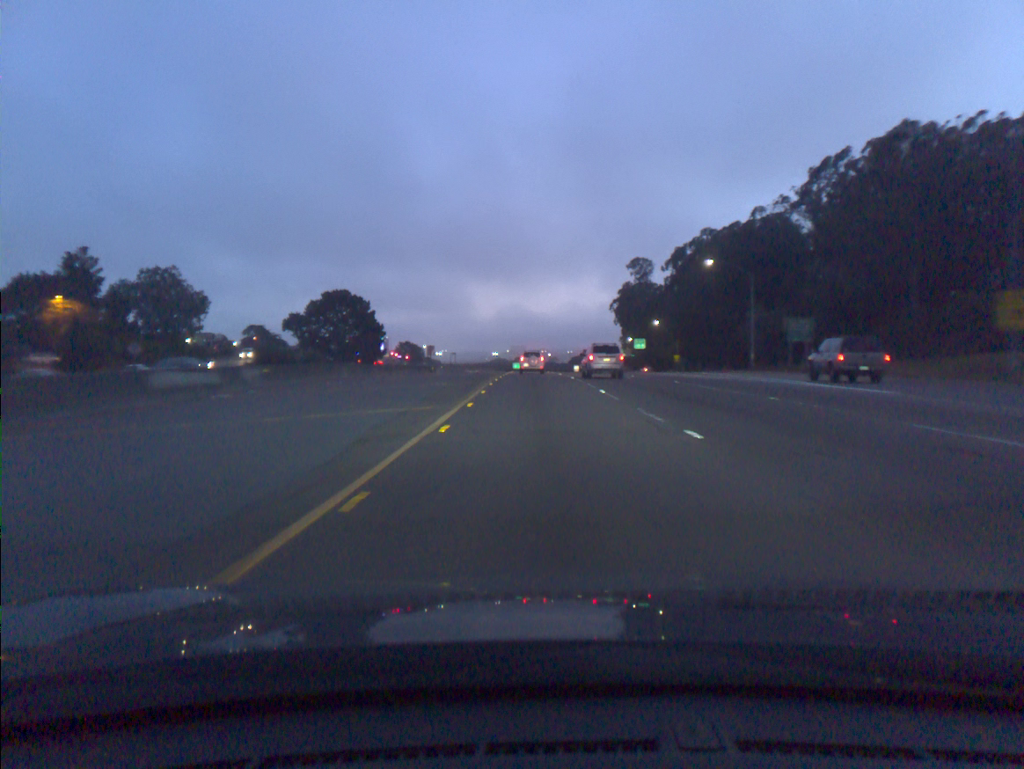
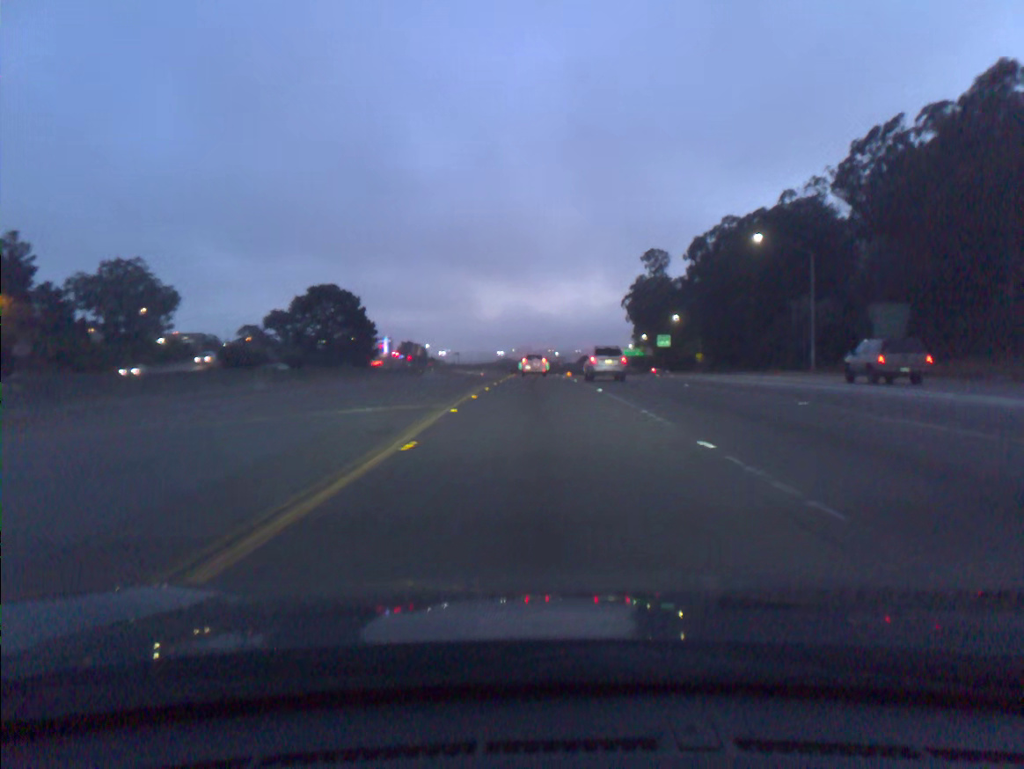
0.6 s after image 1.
(0.0, +15.0) m; 0°
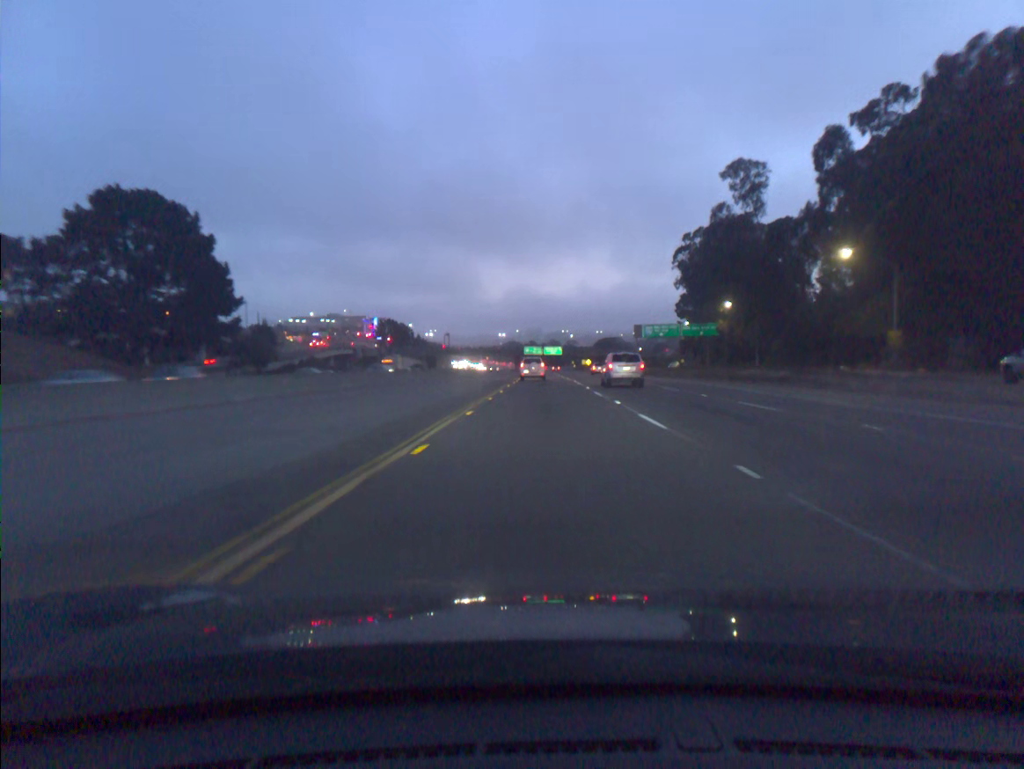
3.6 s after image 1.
(-1.2, +75.4) m; -1°
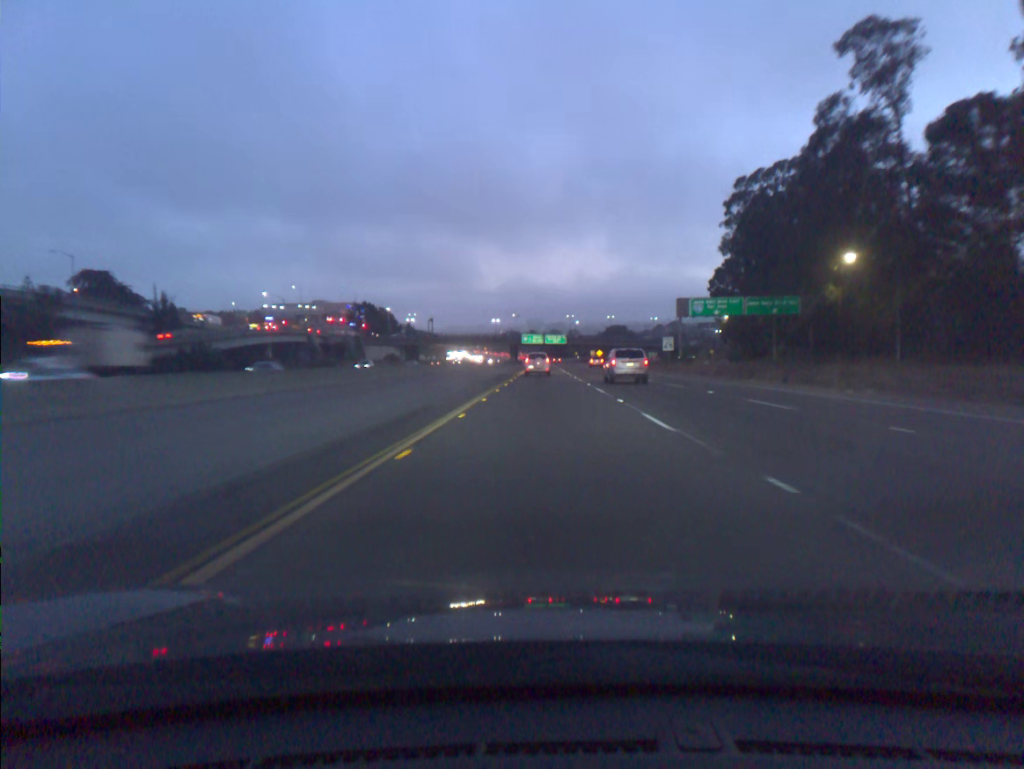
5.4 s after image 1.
(0.0, +45.3) m; 0°
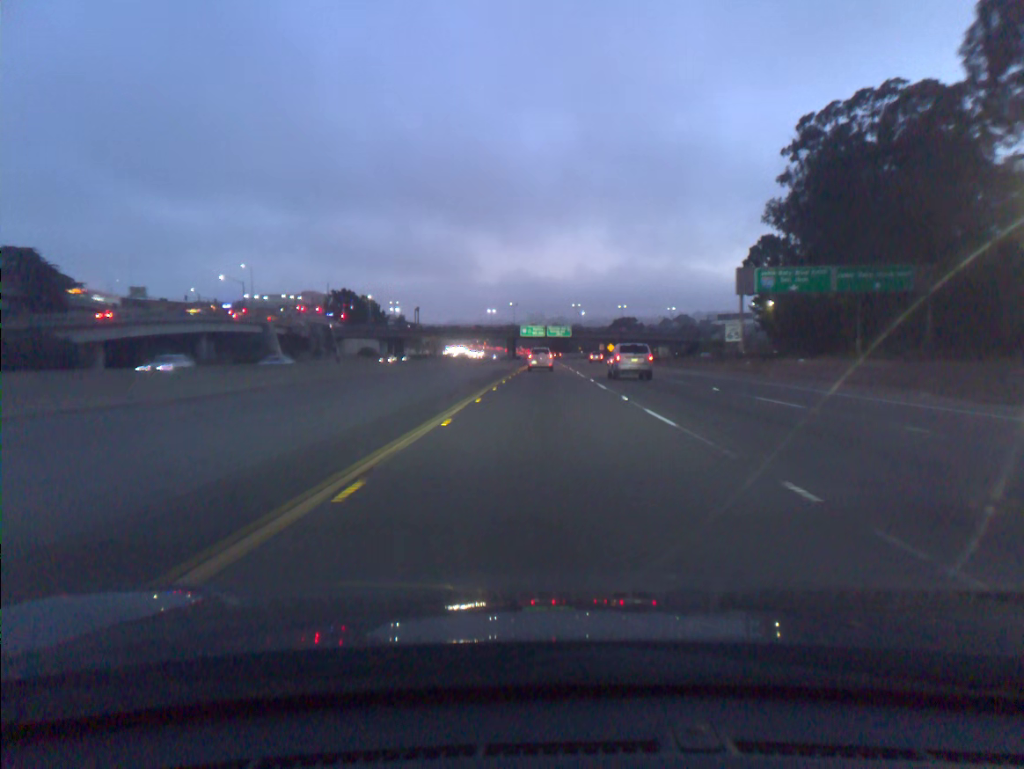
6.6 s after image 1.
(0.0, +30.1) m; 0°
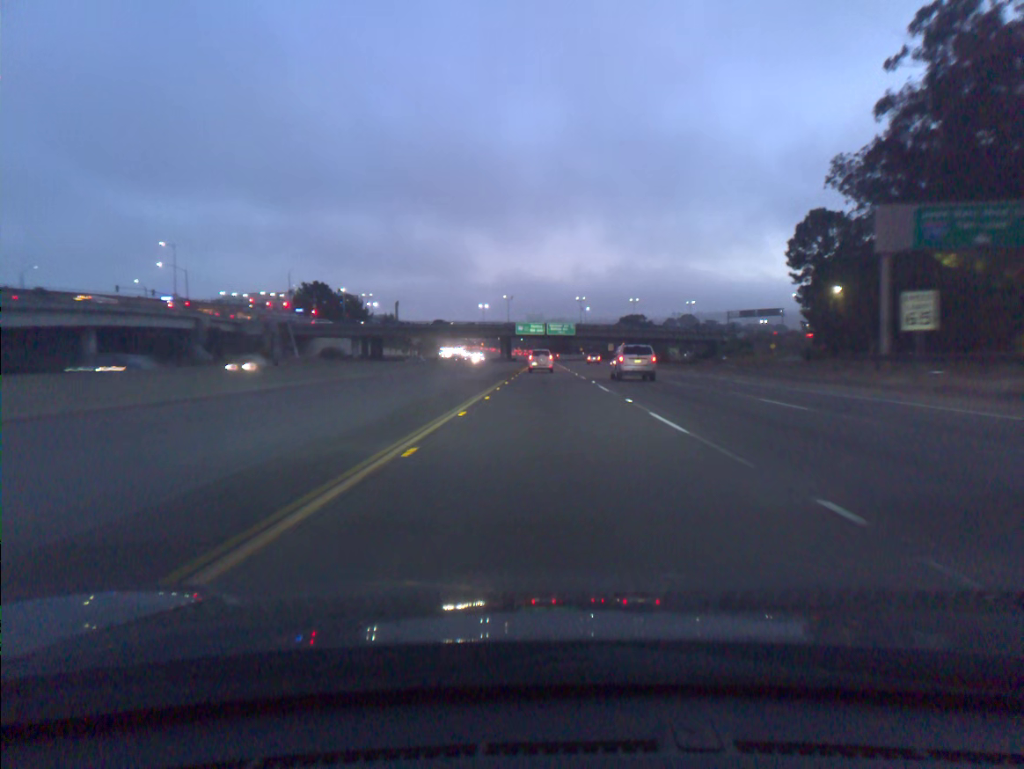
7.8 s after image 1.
(0.0, +30.1) m; 0°
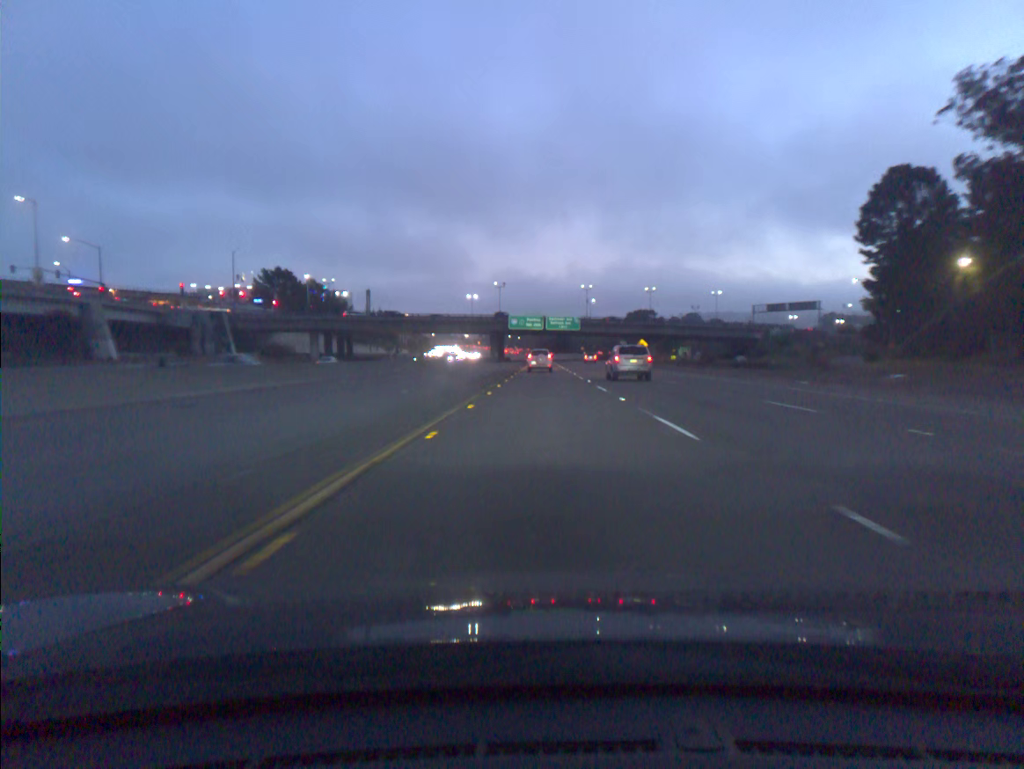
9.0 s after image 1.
(0.0, +30.2) m; 0°
